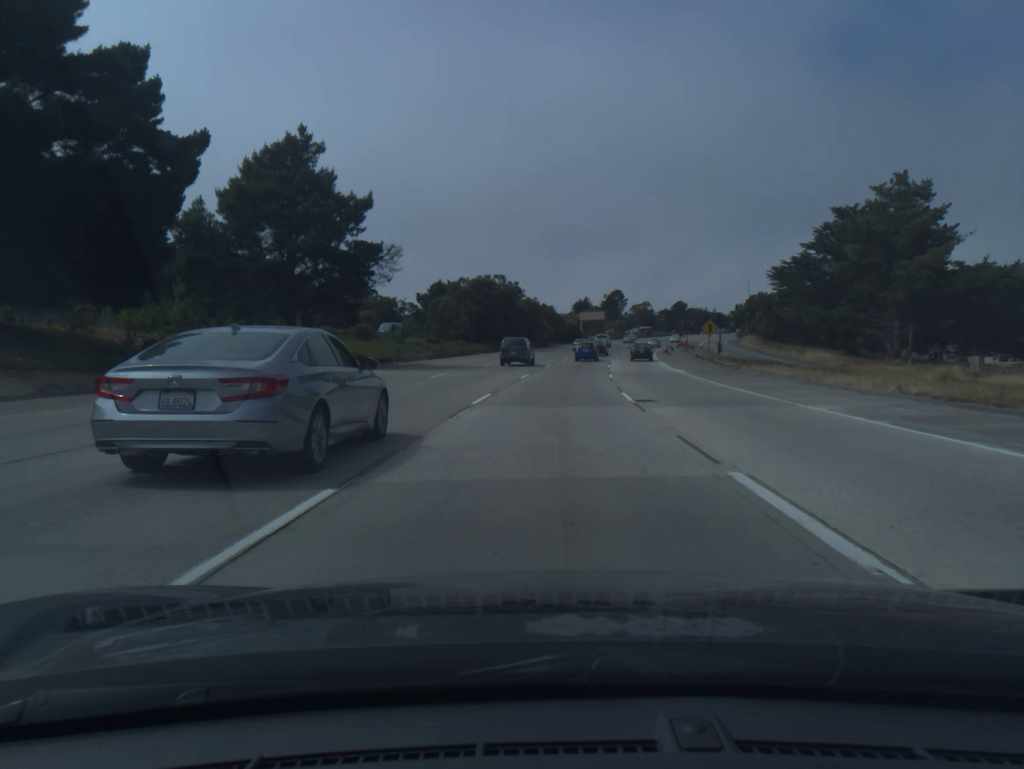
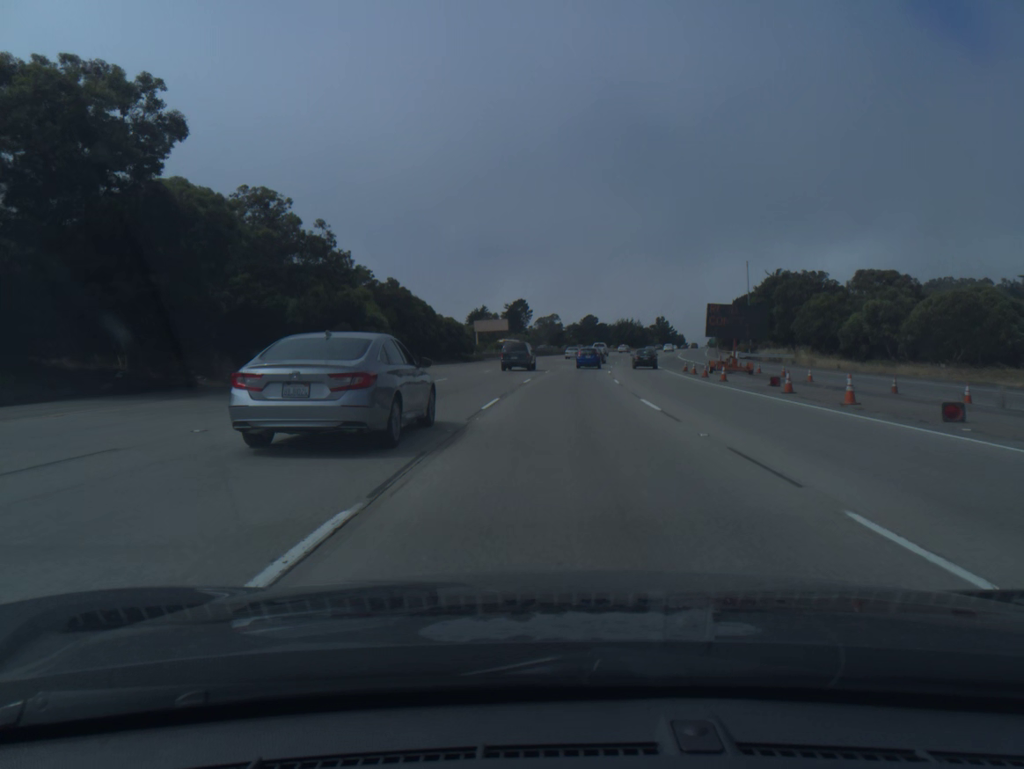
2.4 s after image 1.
(+4.4, +73.4) m; +7°
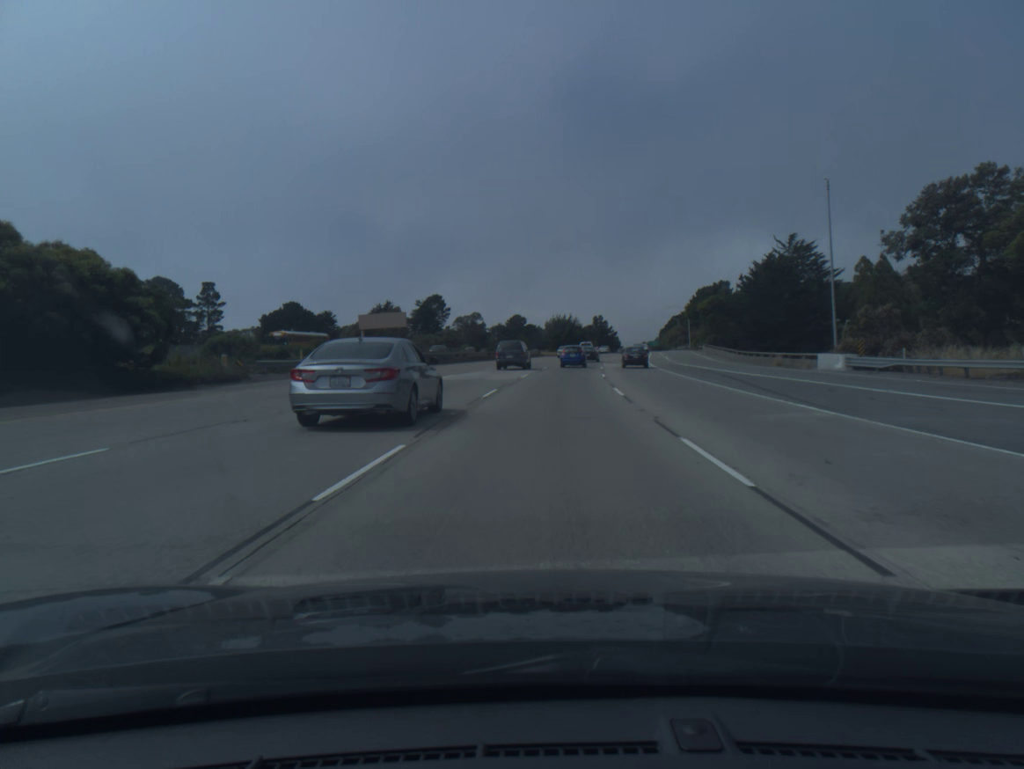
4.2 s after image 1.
(+2.7, +53.5) m; +5°
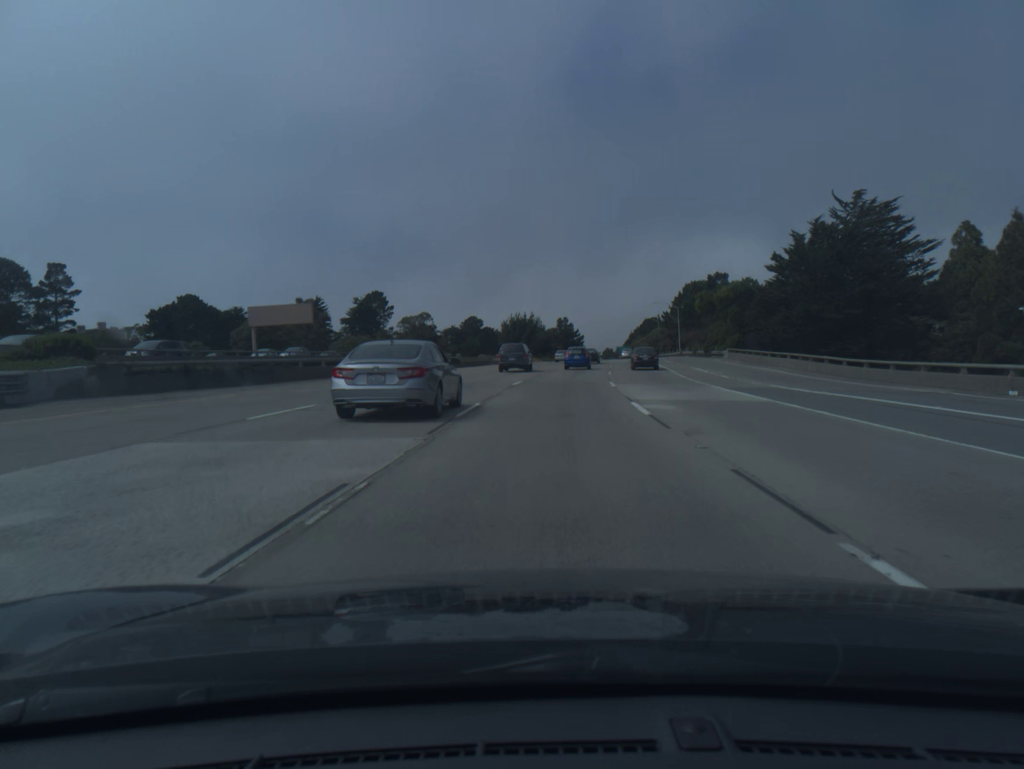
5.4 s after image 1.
(+0.9, +35.4) m; +3°
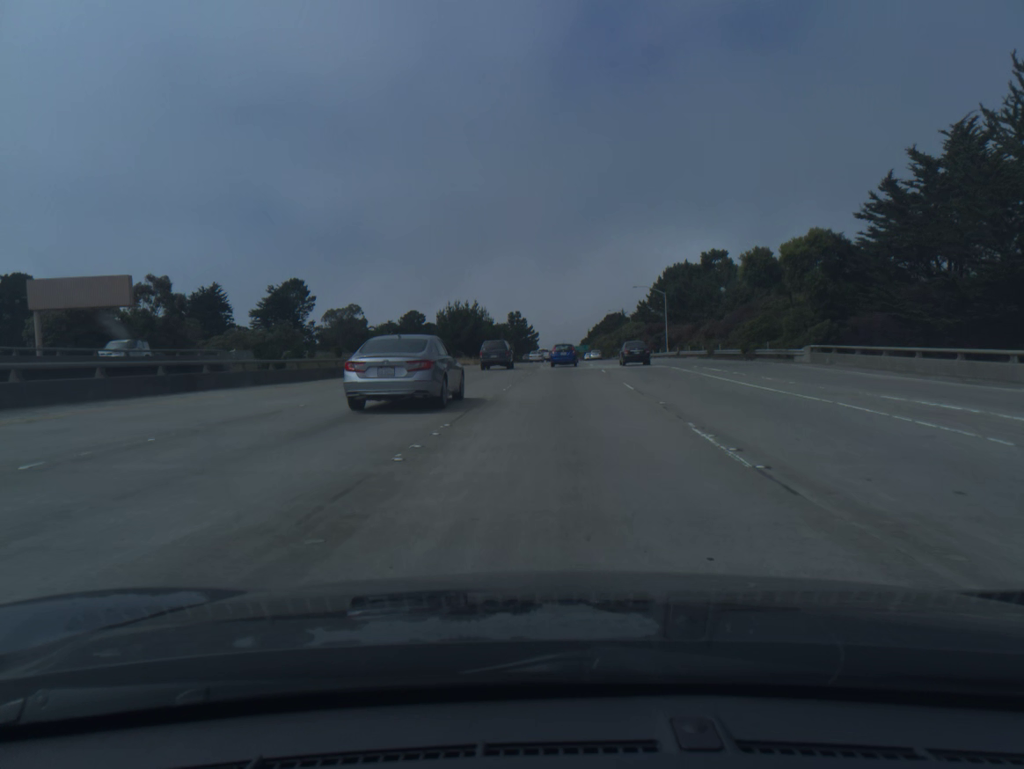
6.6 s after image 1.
(+1.0, +35.3) m; +3°
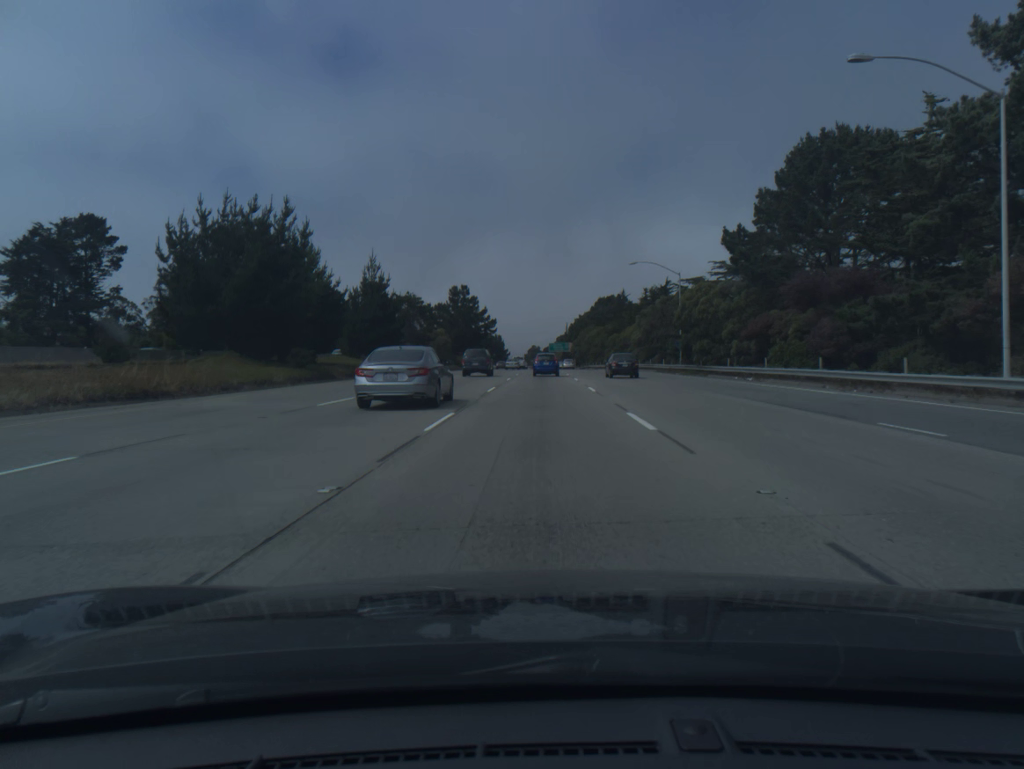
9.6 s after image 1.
(+3.2, +86.9) m; +2°
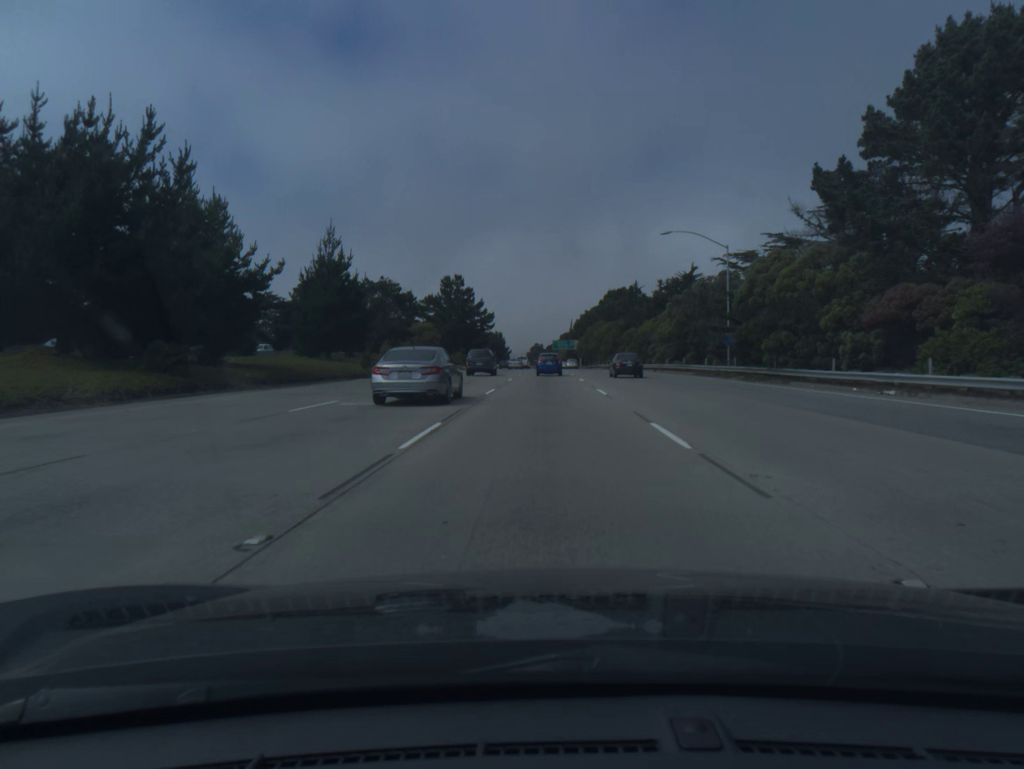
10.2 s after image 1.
(0.0, +17.2) m; 0°
